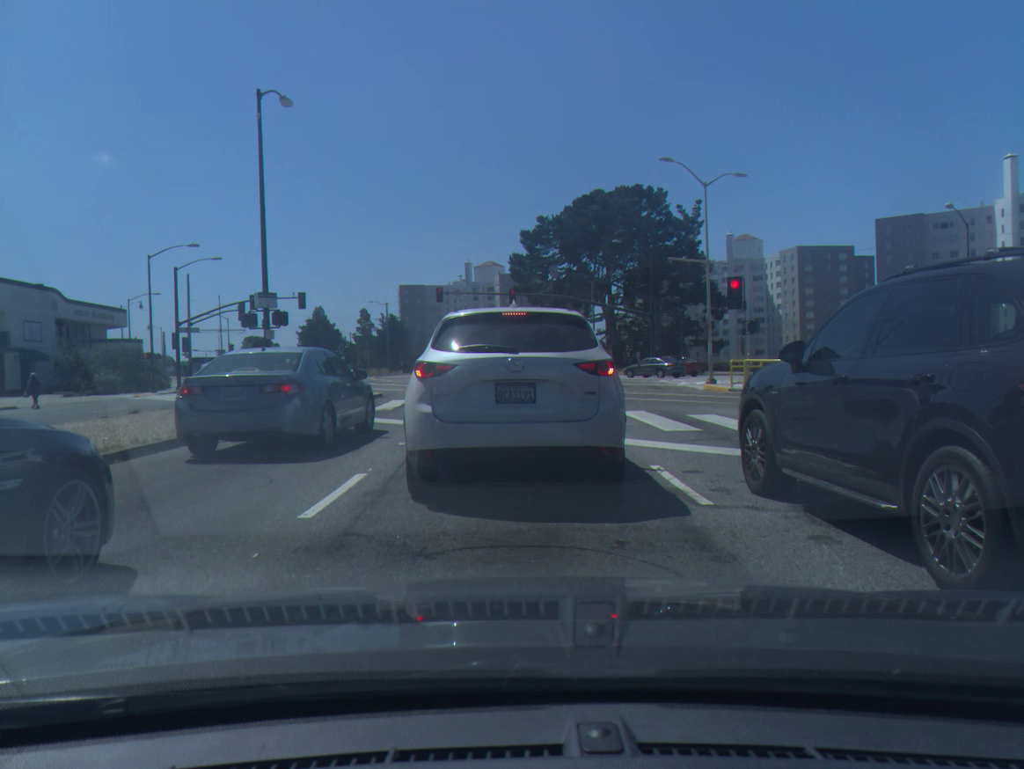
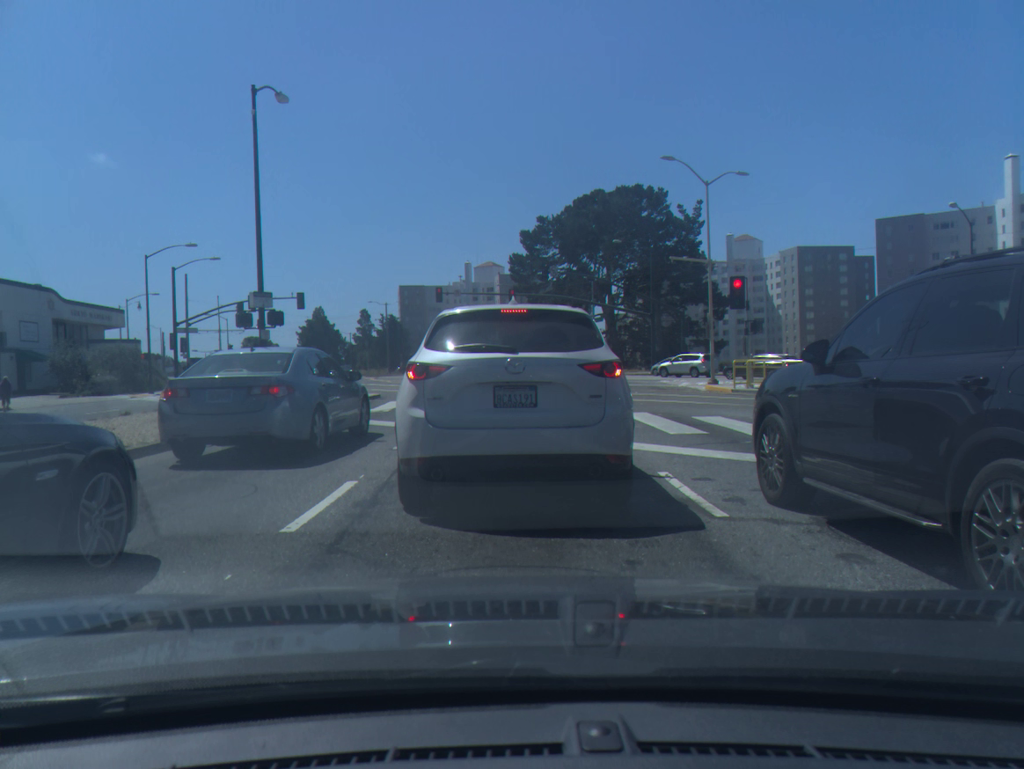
(0.0, +0.5) m; 0°
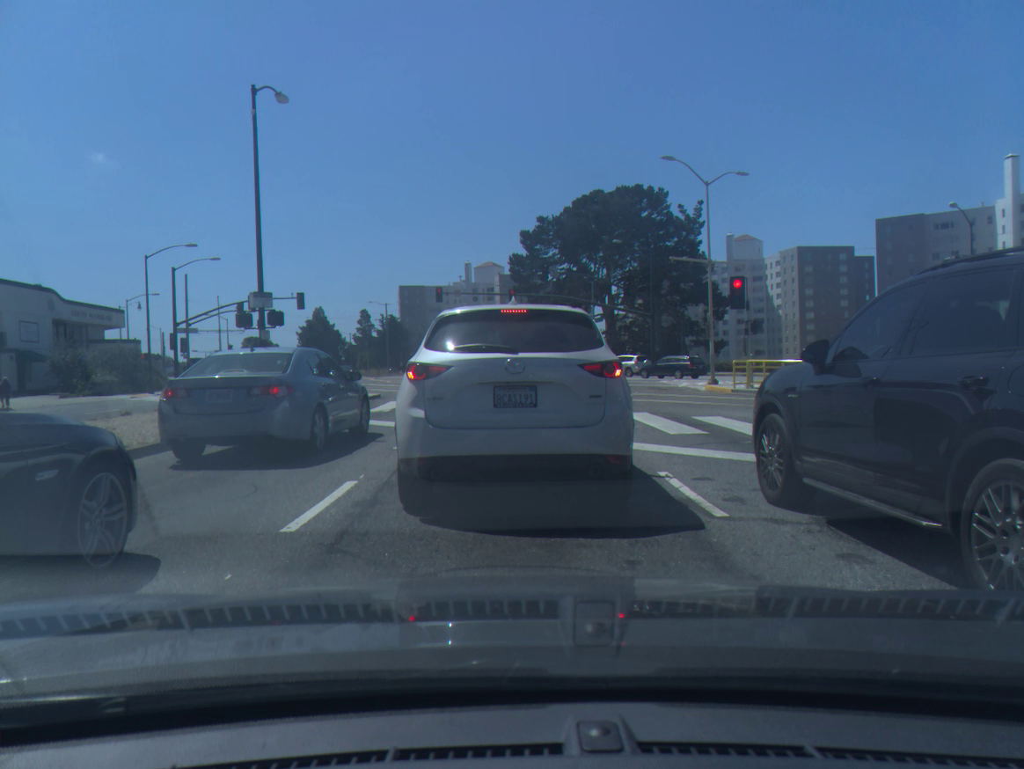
(0.0, 0.0) m; 0°
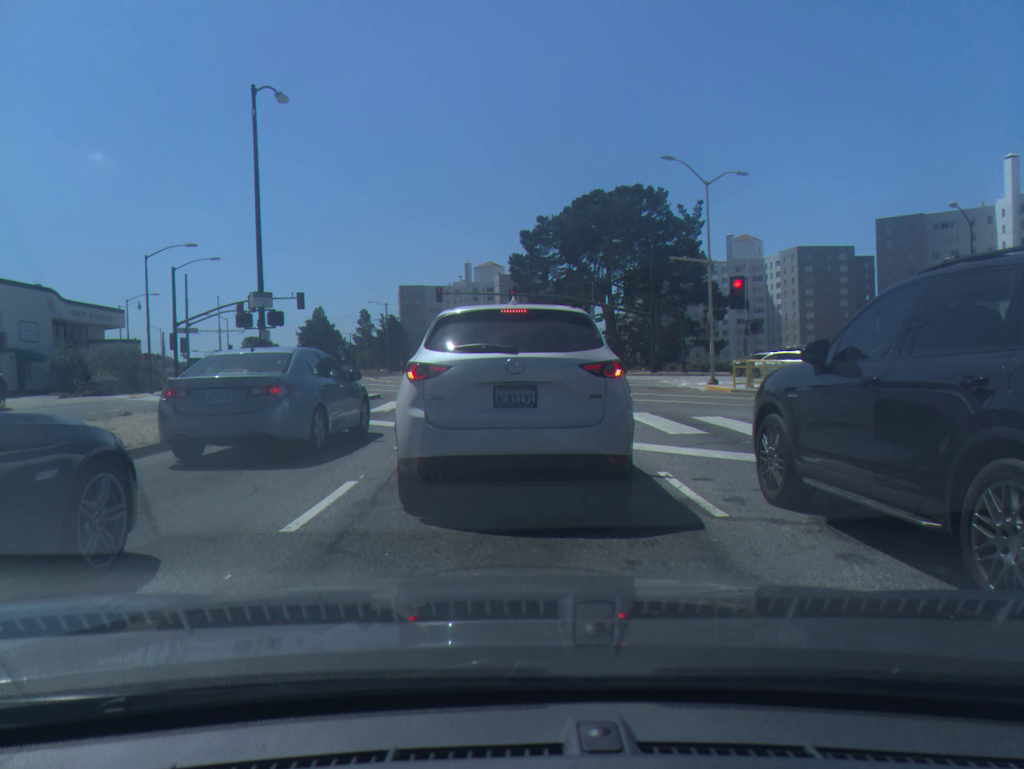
(0.0, 0.0) m; 0°
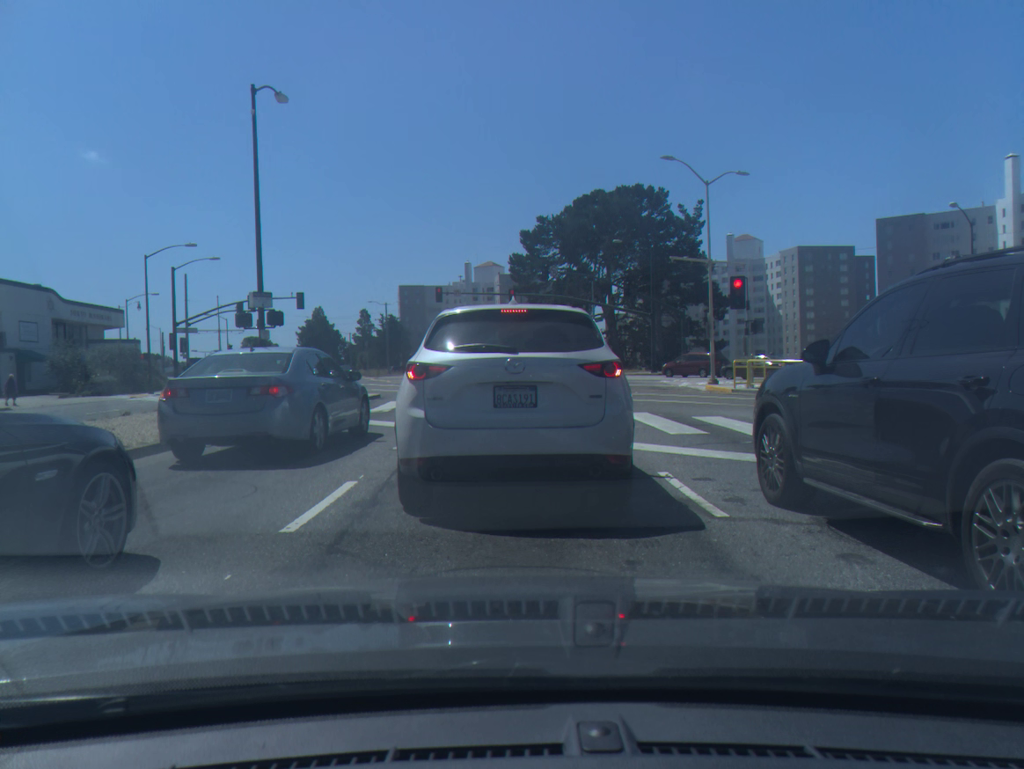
(0.0, 0.0) m; 0°
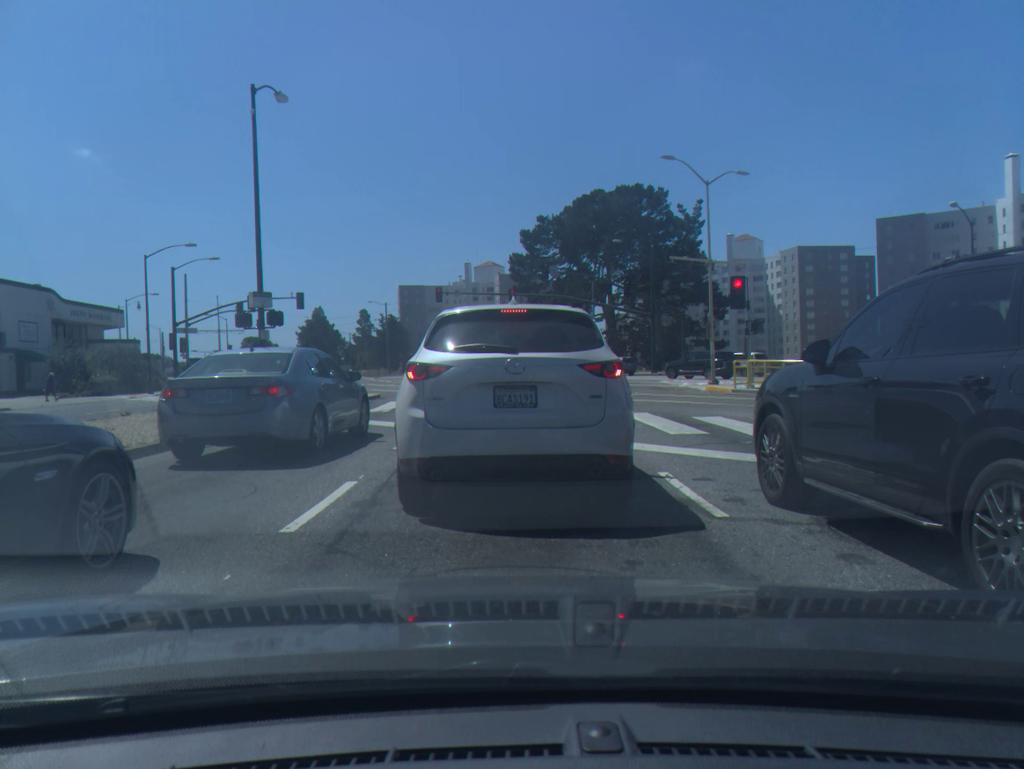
(0.0, 0.0) m; 0°
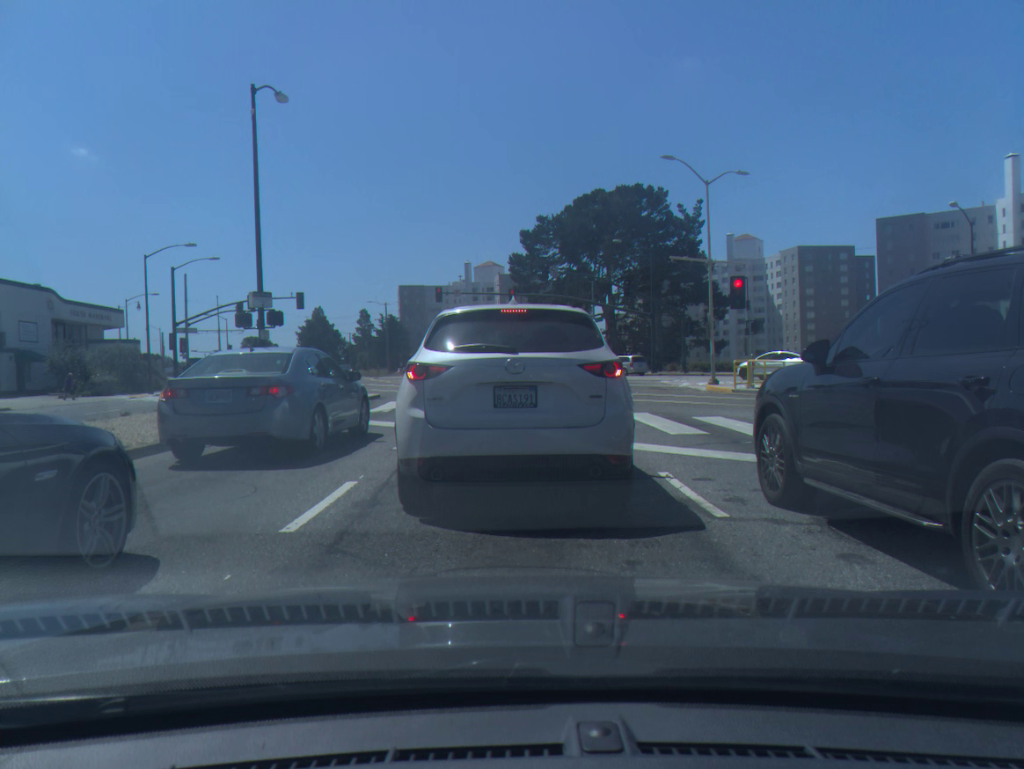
(0.0, 0.0) m; 0°
